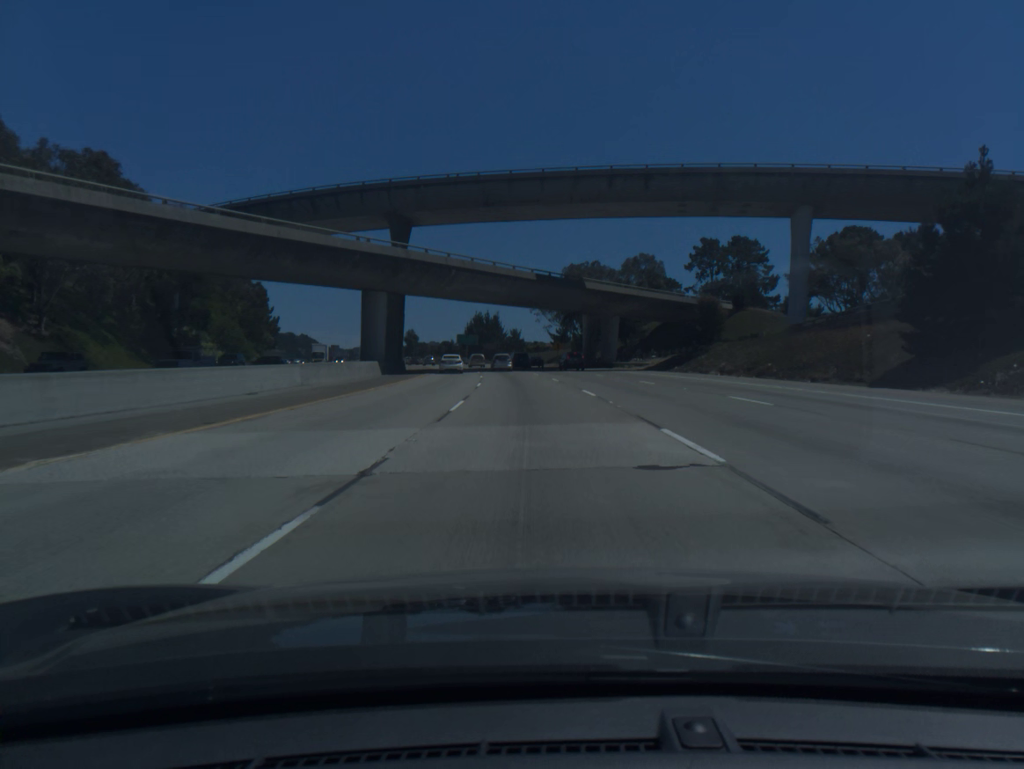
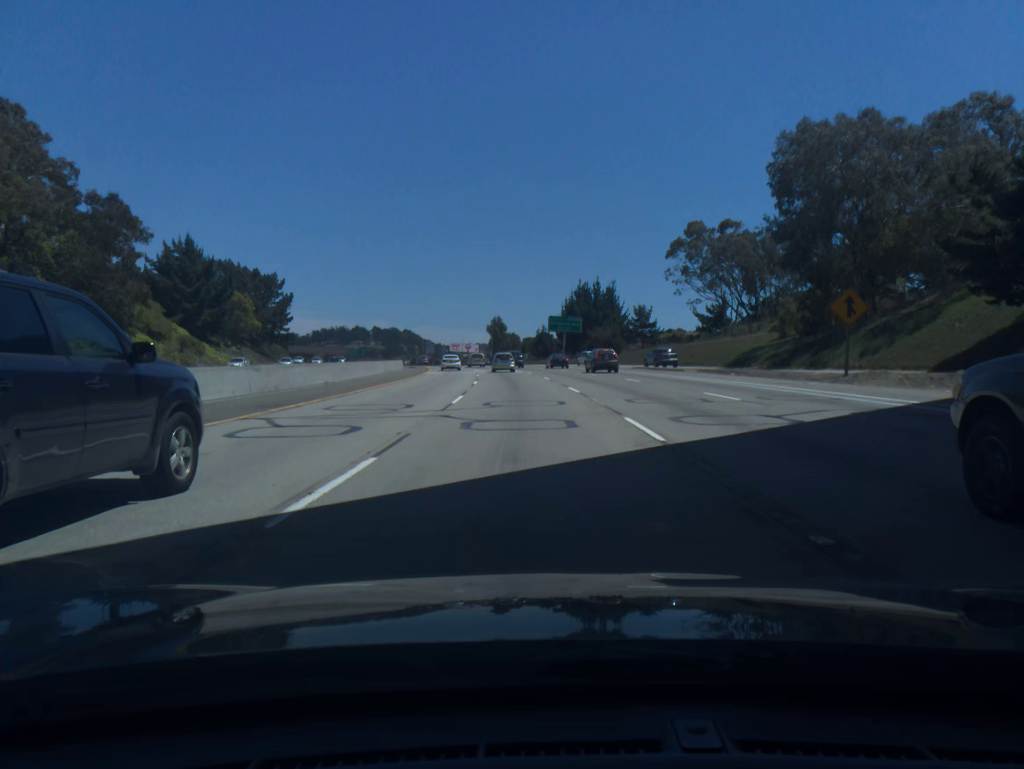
(-5.5, +84.6) m; -8°
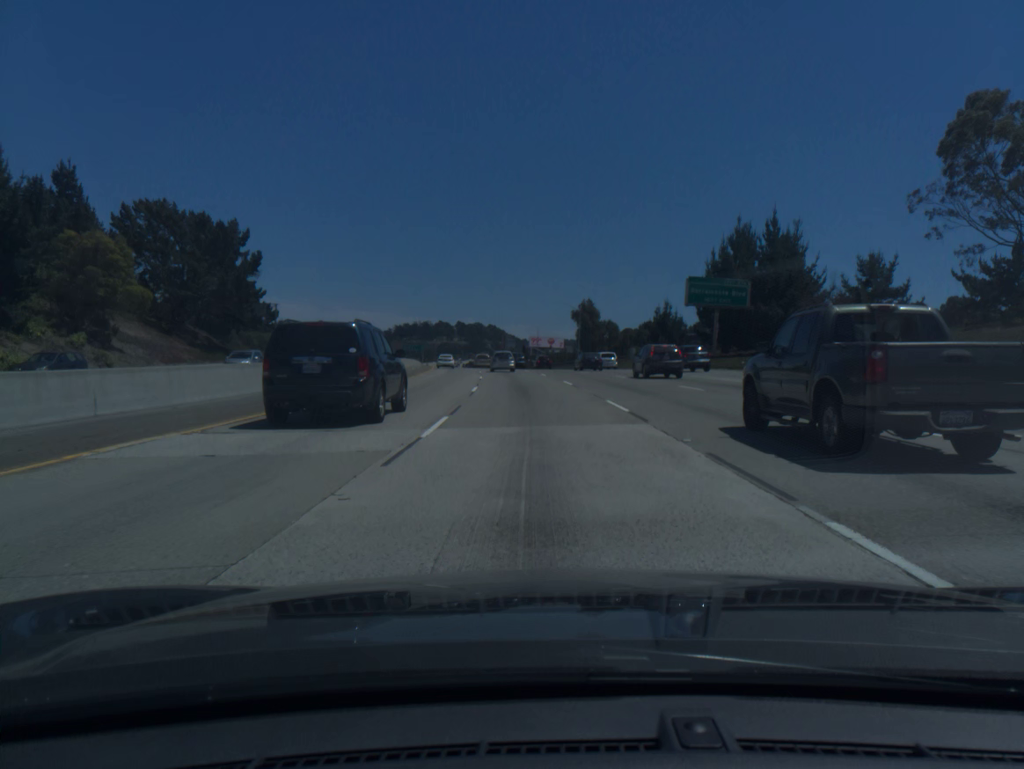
(-4.0, +66.9) m; -7°
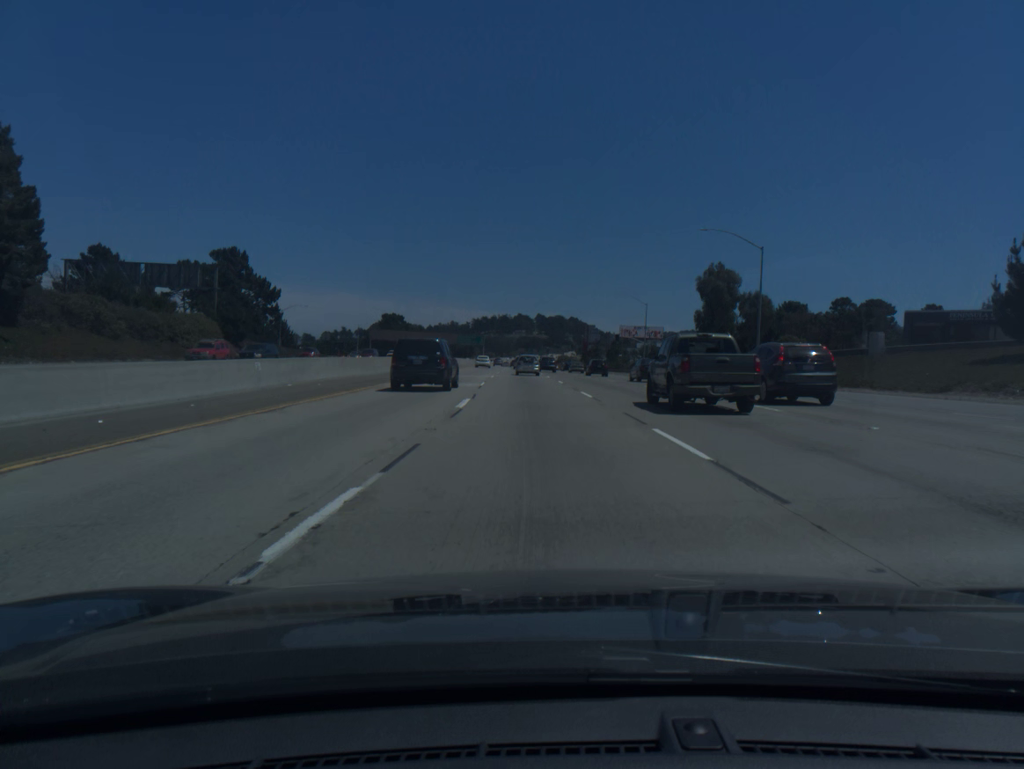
(-3.5, +65.6) m; -6°
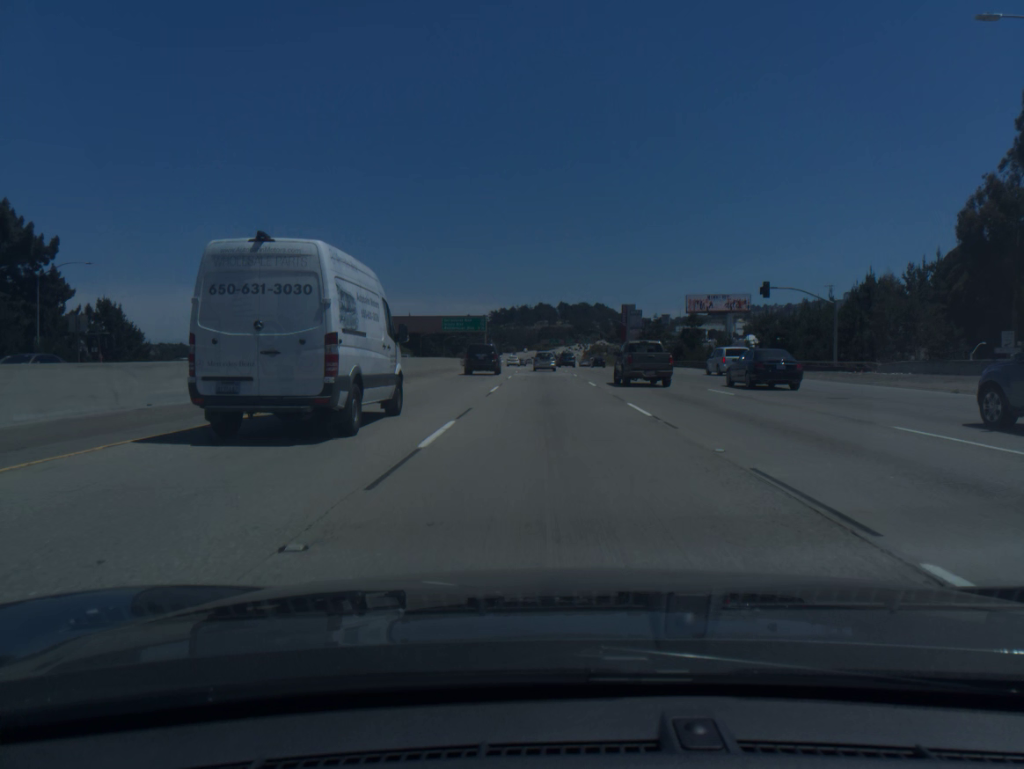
(-2.5, +81.3) m; -2°
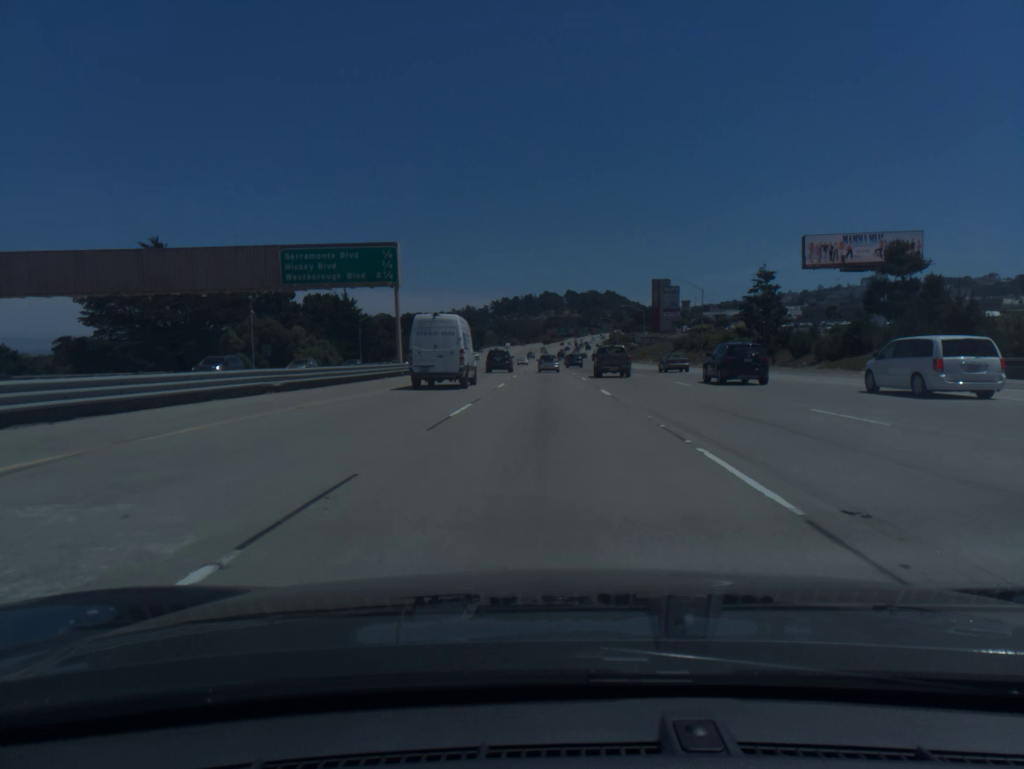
(+0.1, +82.3) m; 0°
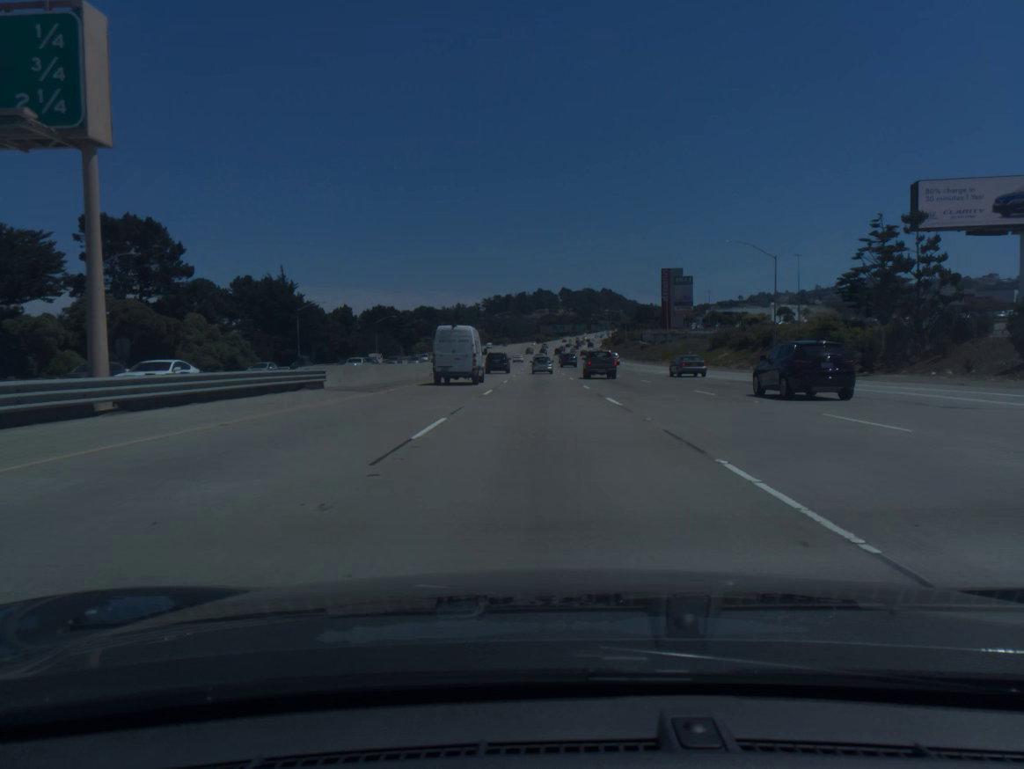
(+0.1, +33.3) m; 0°
